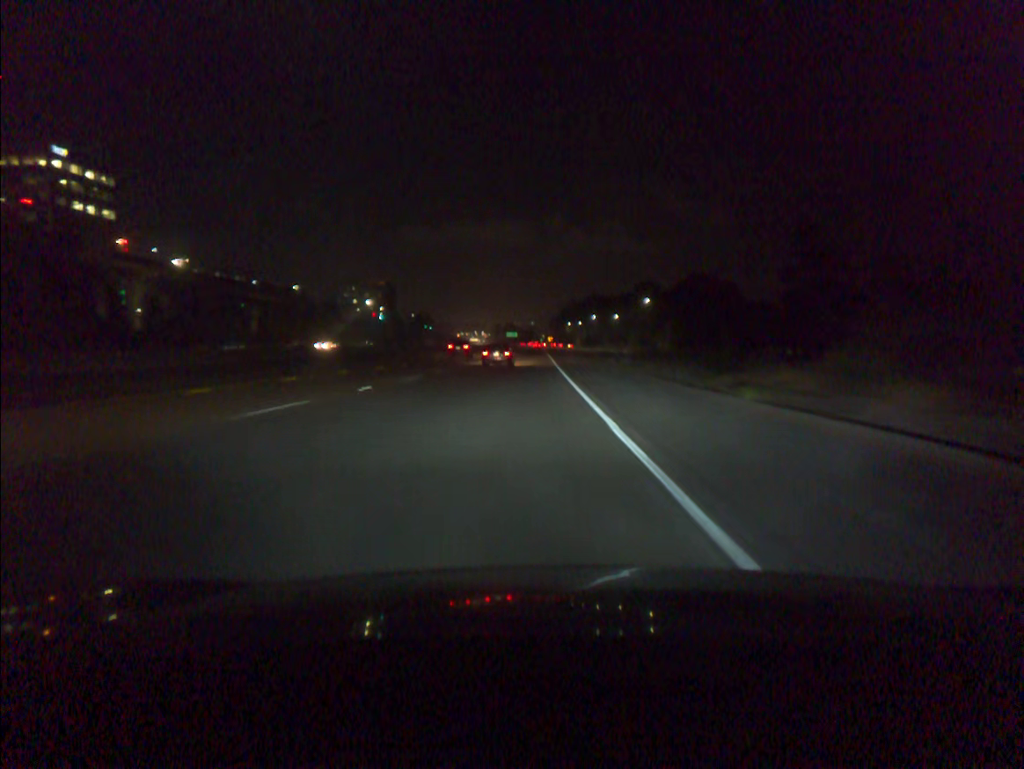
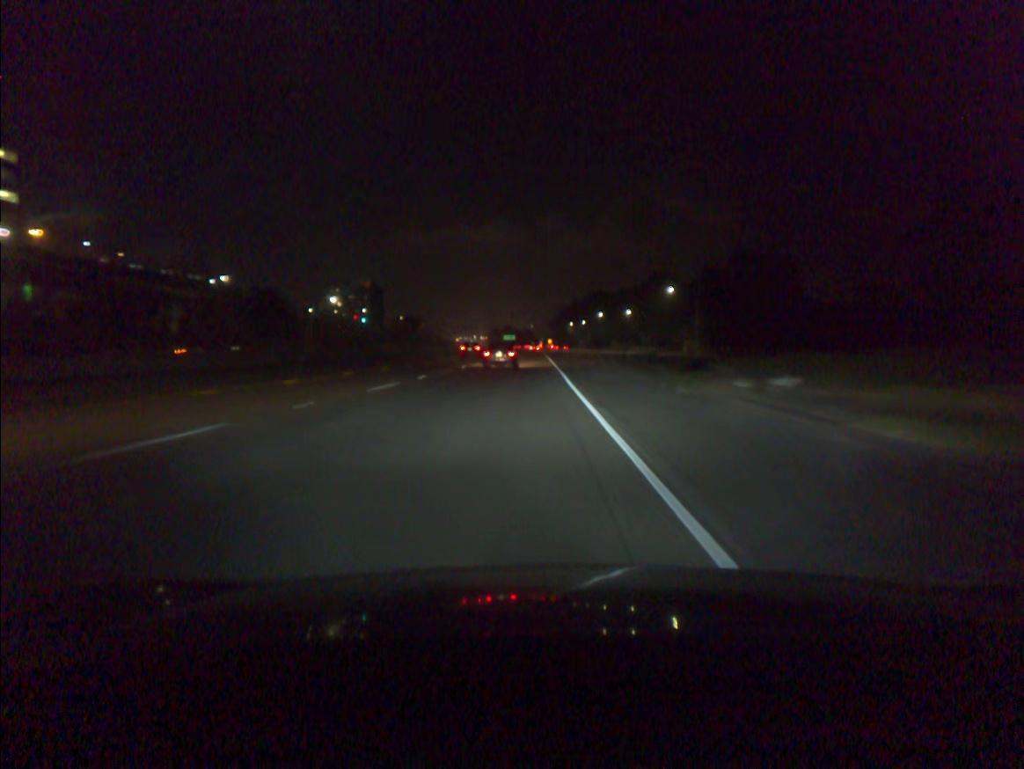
(0.0, +36.3) m; 0°
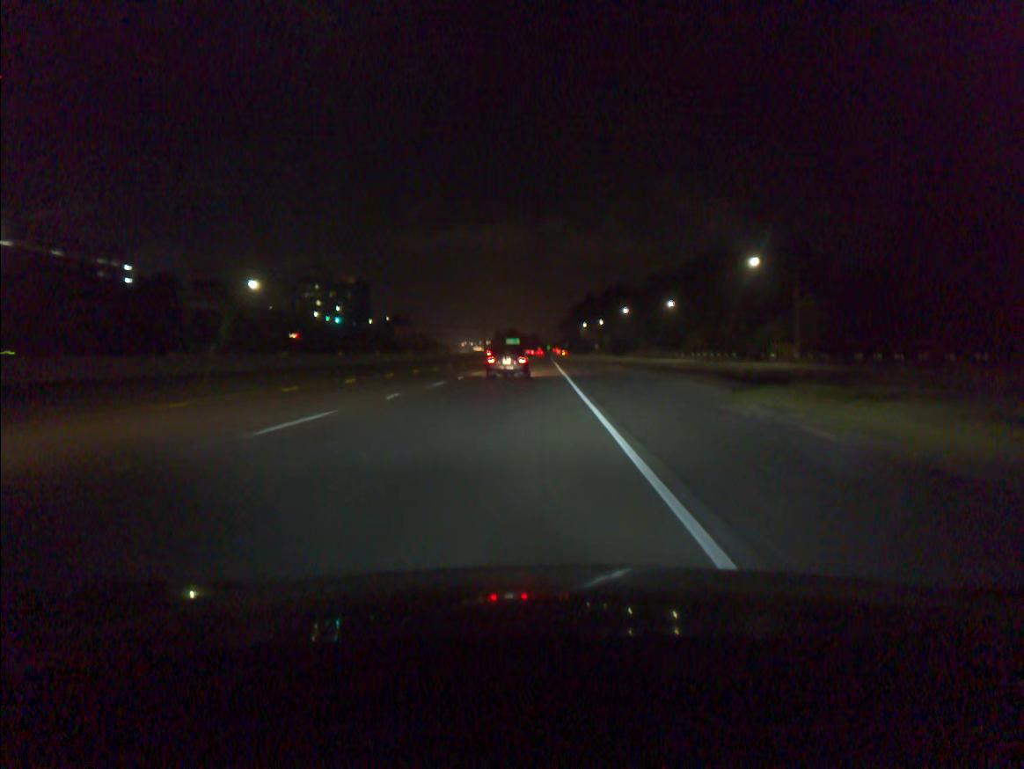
(-0.3, +54.4) m; -1°
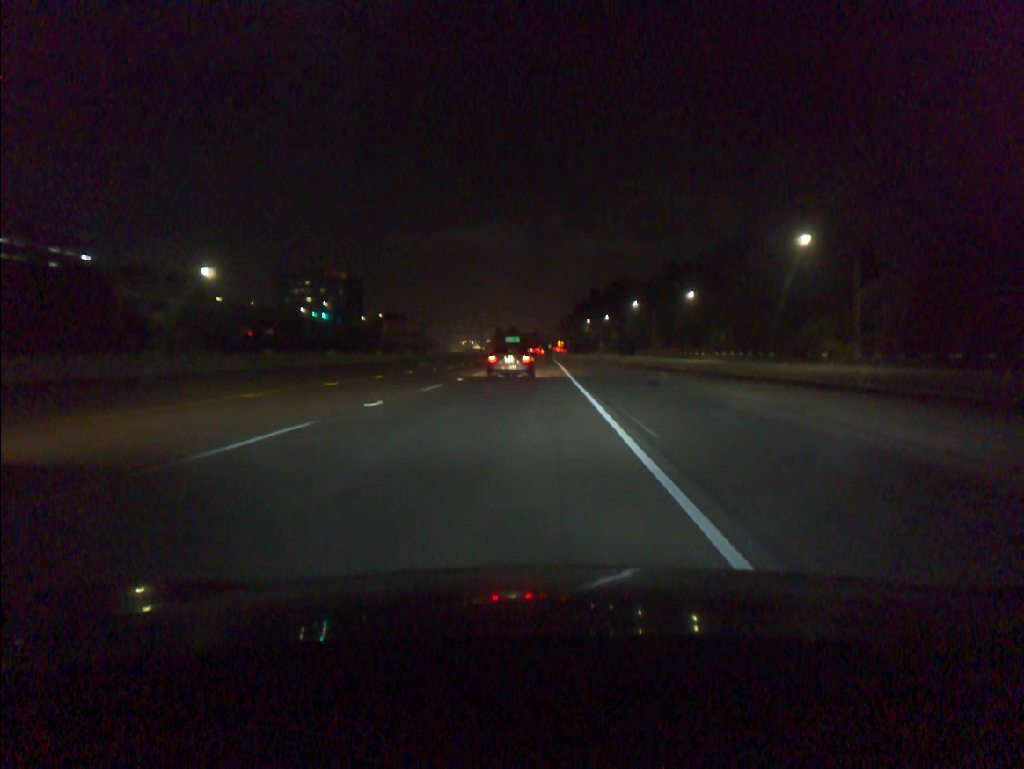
(0.0, +18.1) m; 0°
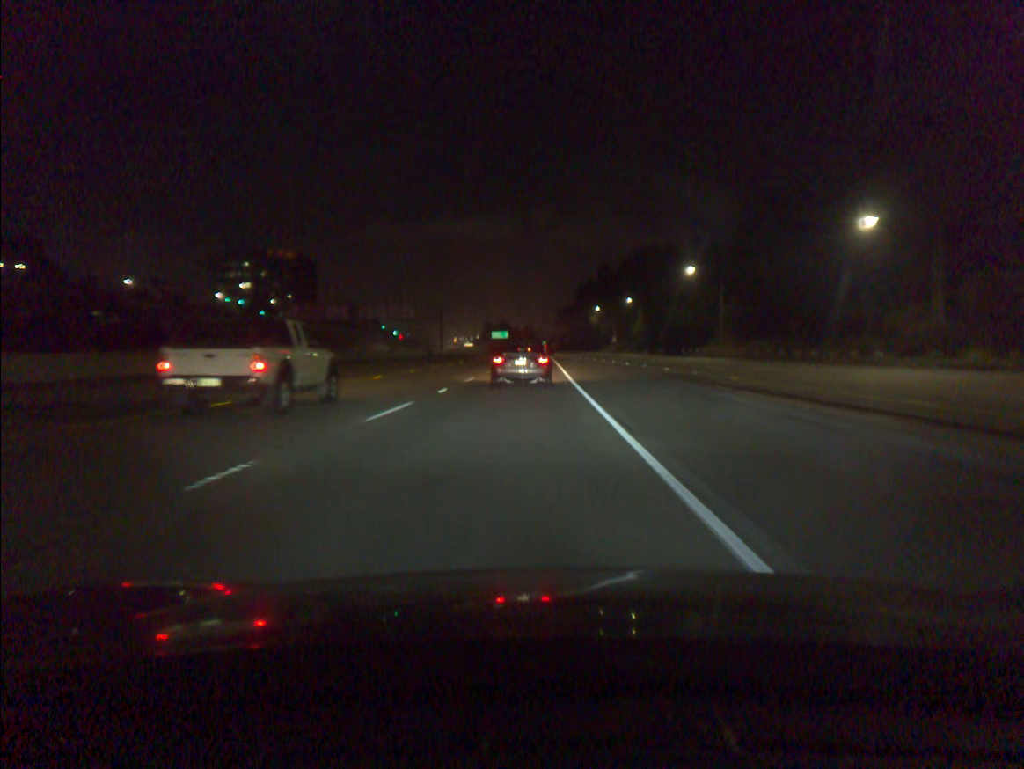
(+0.3, +68.7) m; 0°
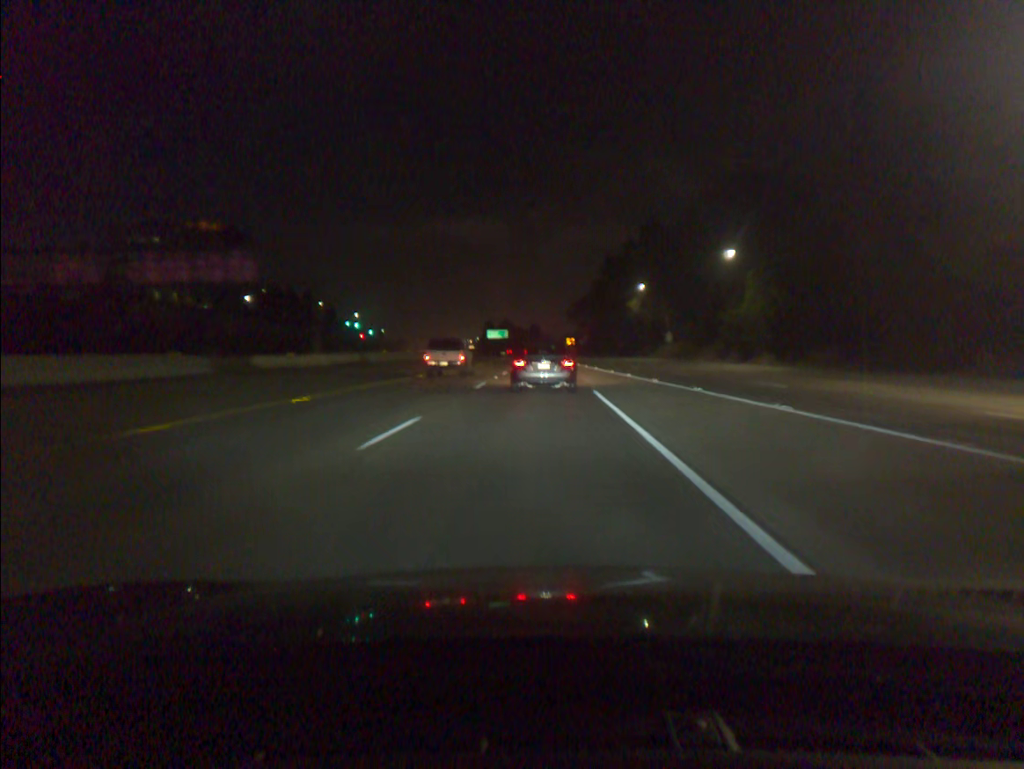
(-0.4, +77.8) m; -1°
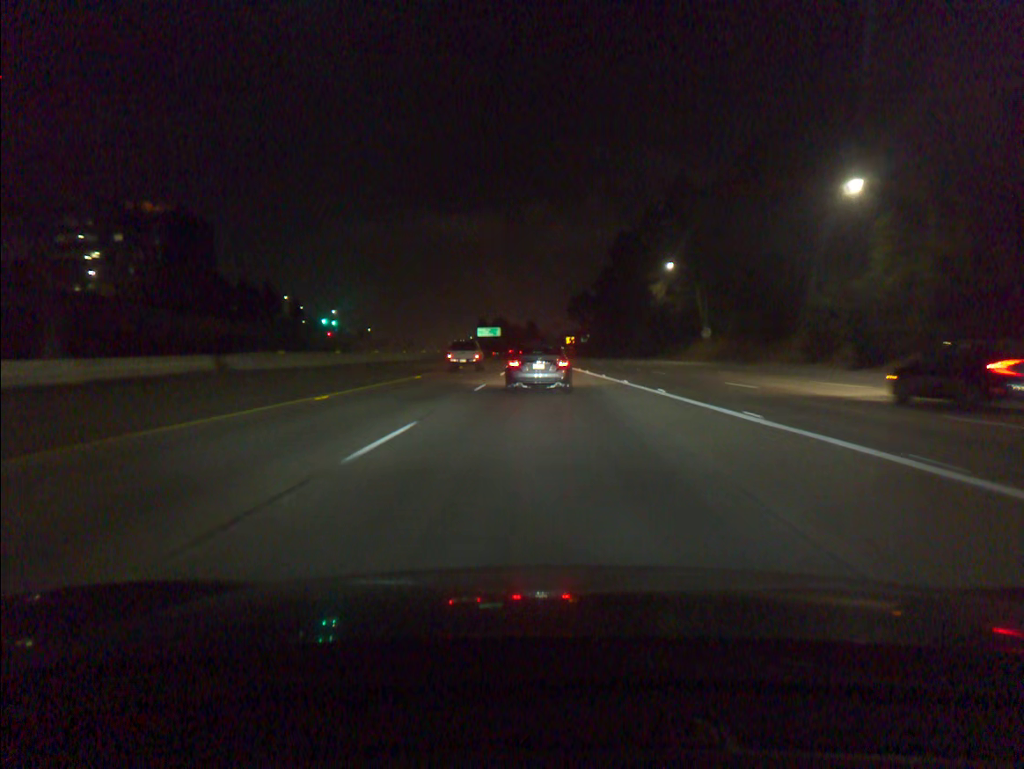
(0.0, +30.6) m; 0°
